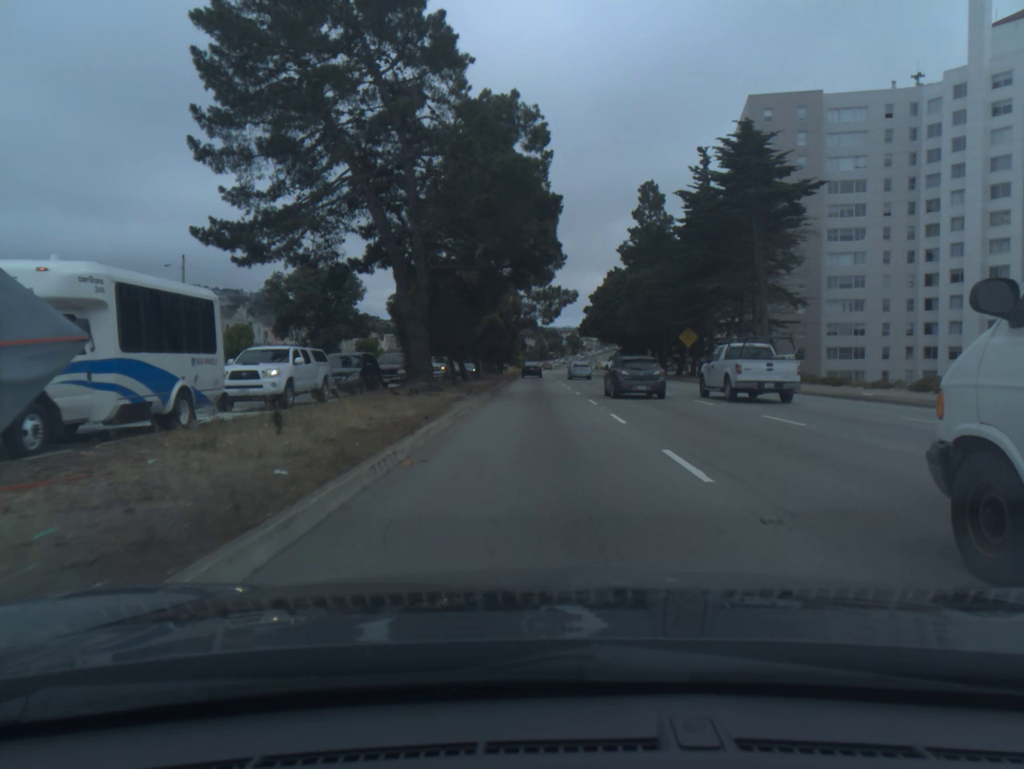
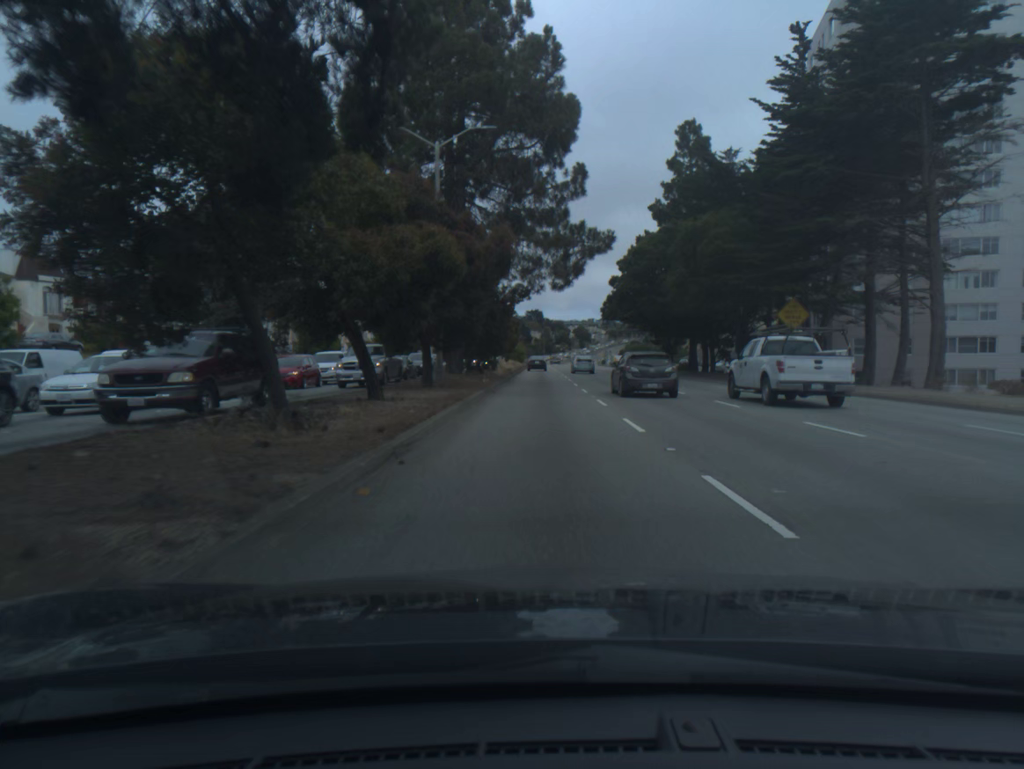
(-0.2, +24.8) m; 0°
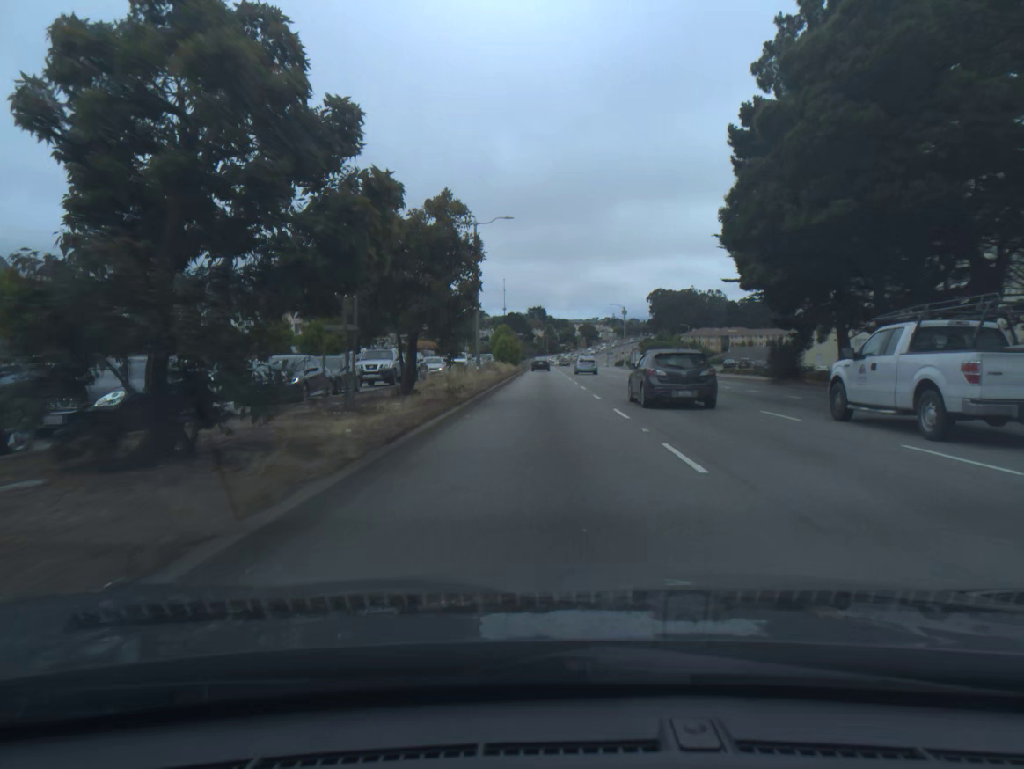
(-0.2, +41.1) m; 0°
